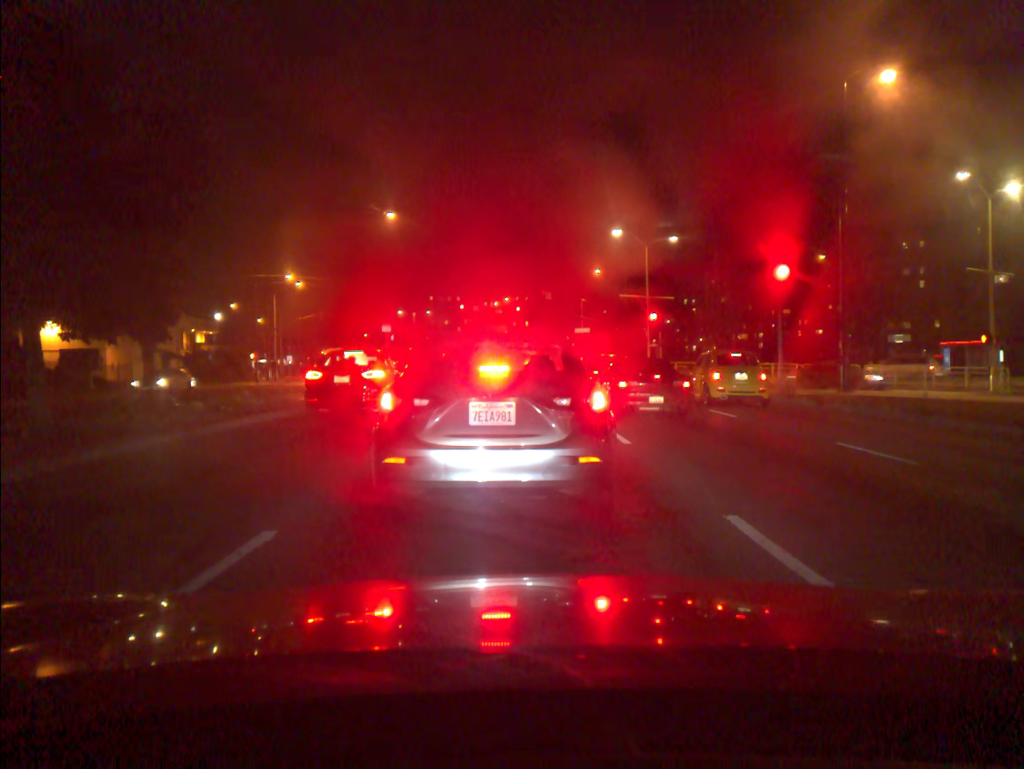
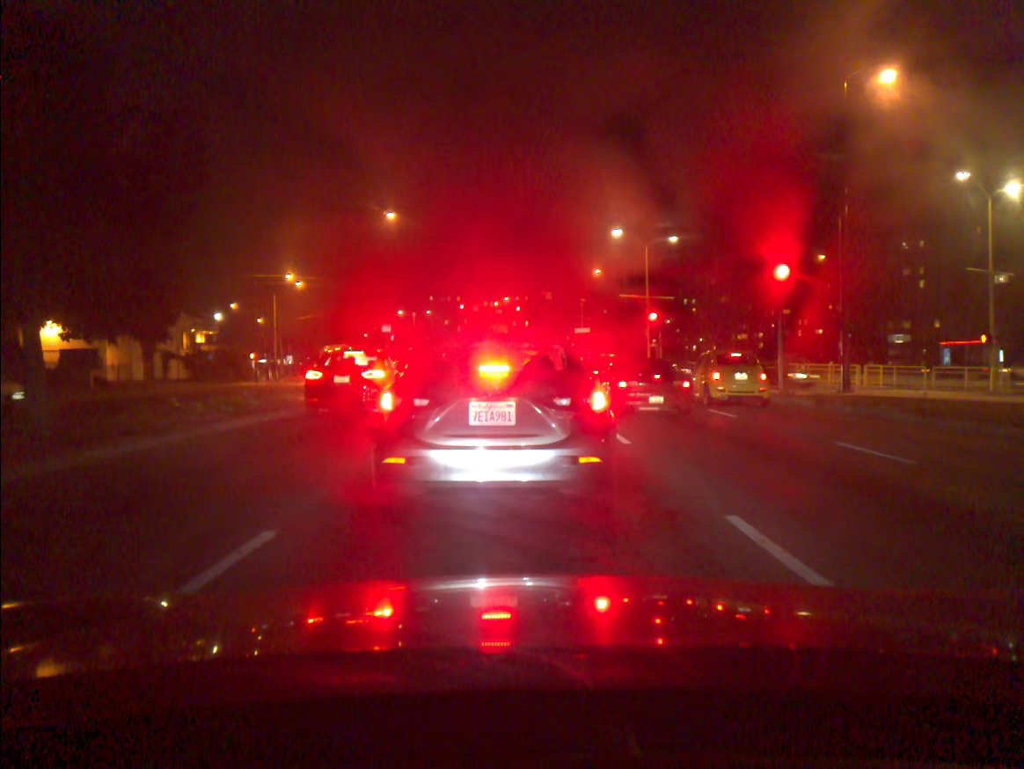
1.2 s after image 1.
(0.0, 0.0) m; 0°
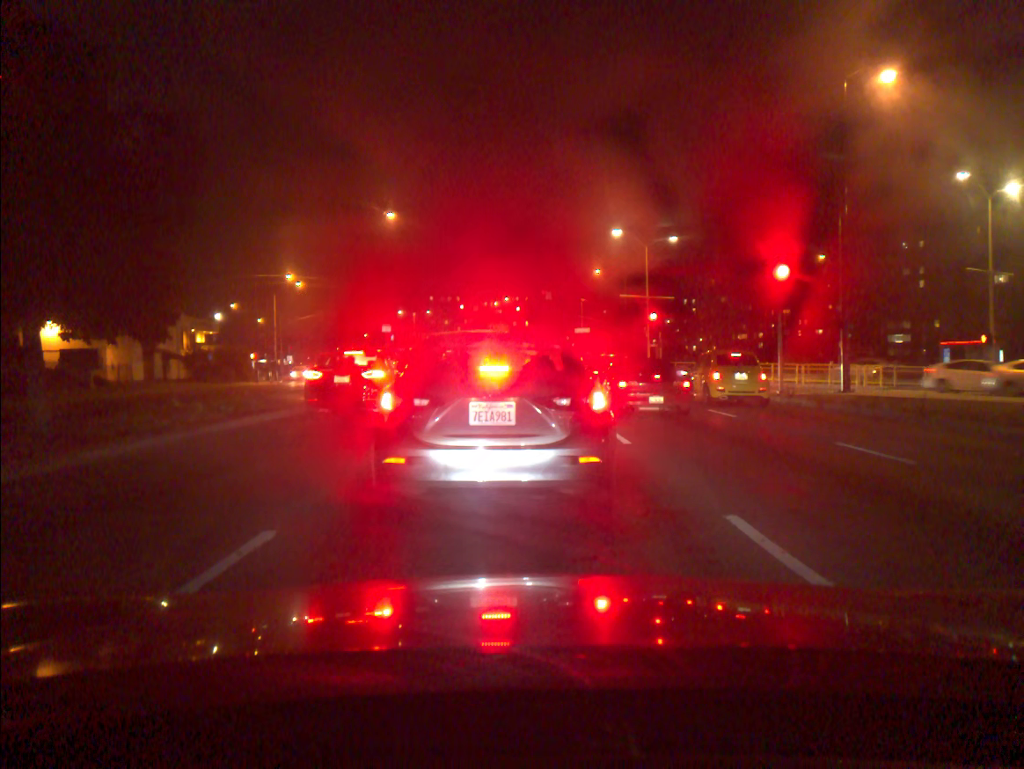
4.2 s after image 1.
(0.0, +0.1) m; 0°
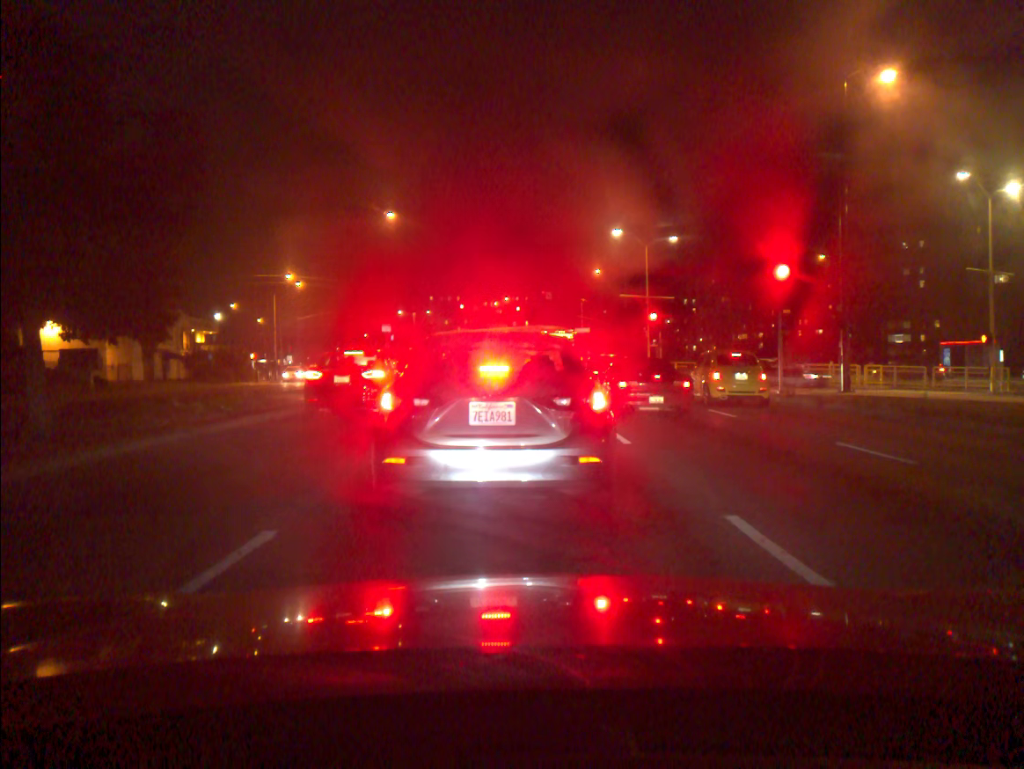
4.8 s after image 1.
(0.0, 0.0) m; 0°
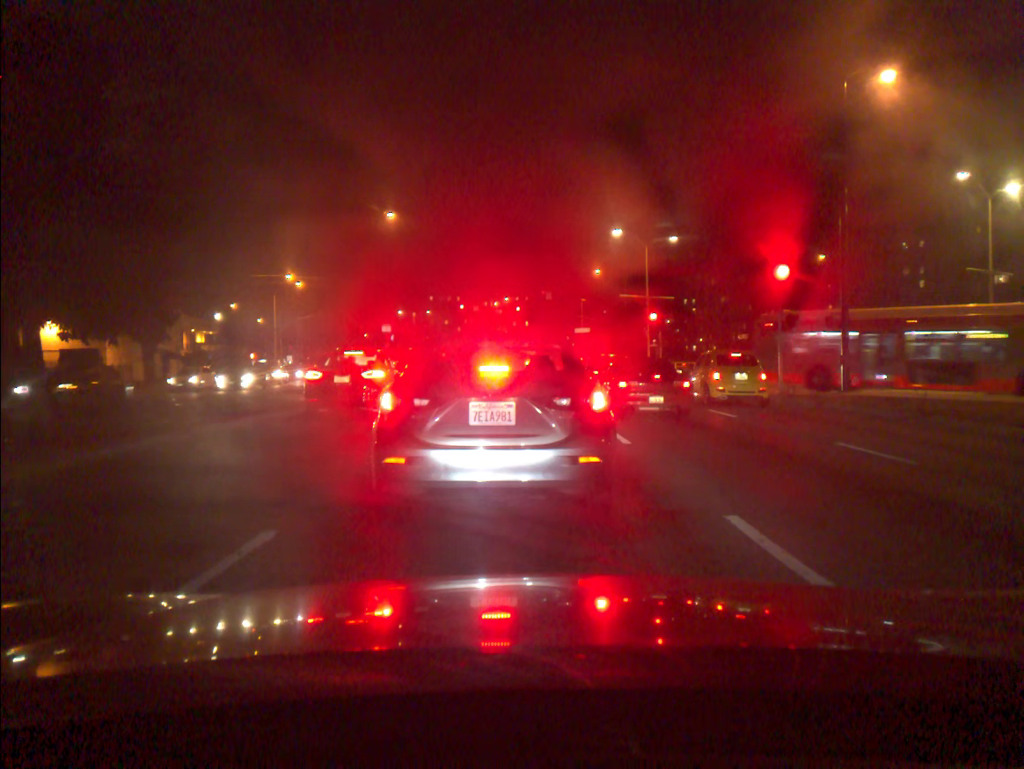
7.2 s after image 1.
(0.0, 0.0) m; 0°
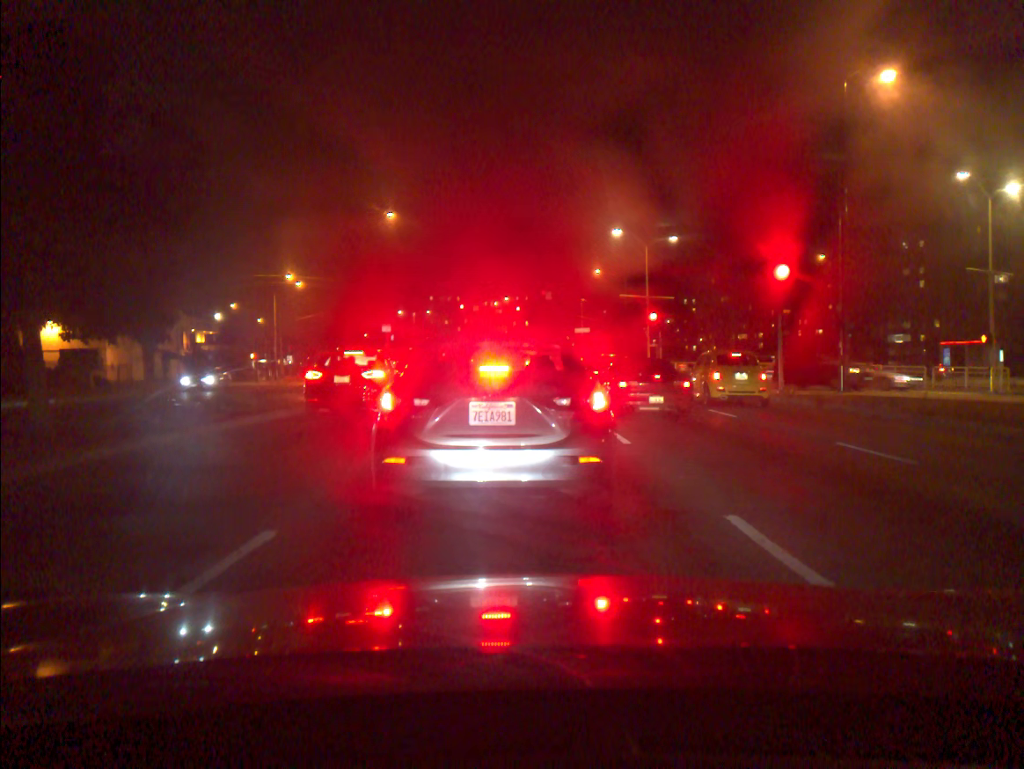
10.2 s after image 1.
(0.0, +0.1) m; 0°
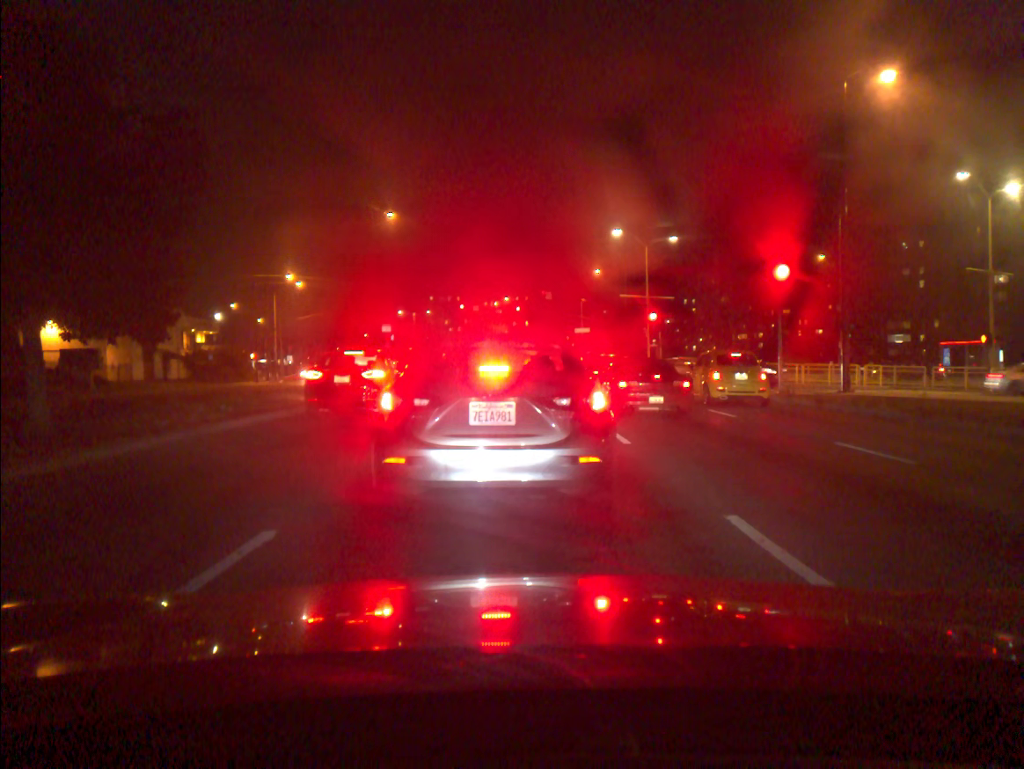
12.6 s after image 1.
(0.0, 0.0) m; 0°
